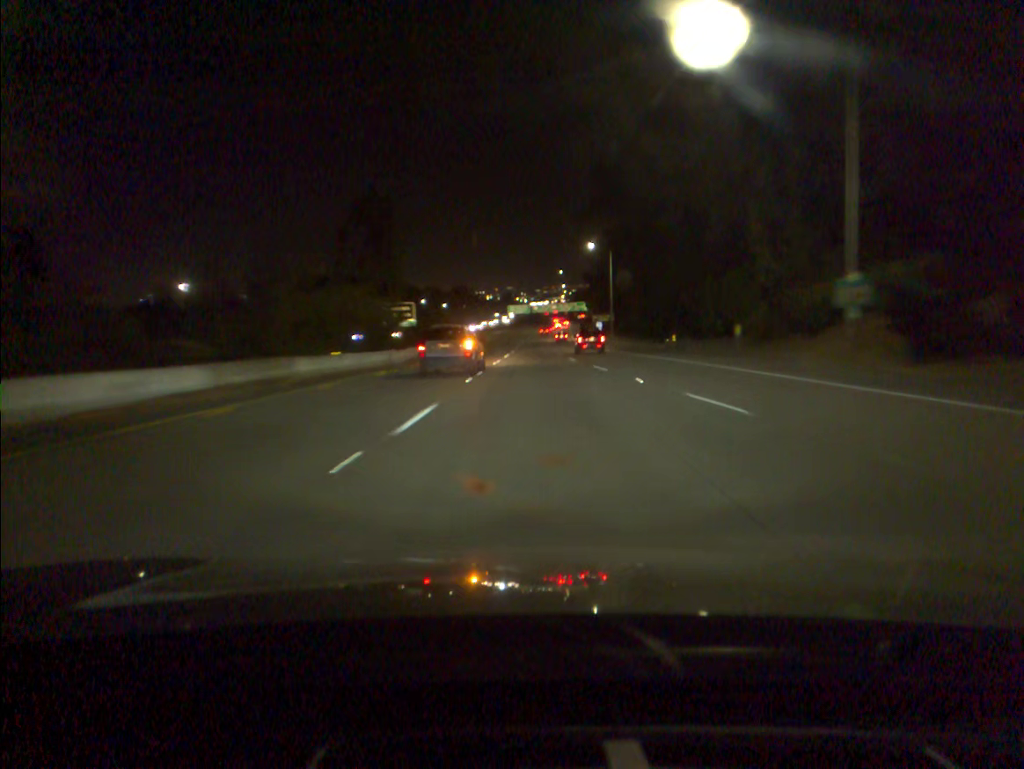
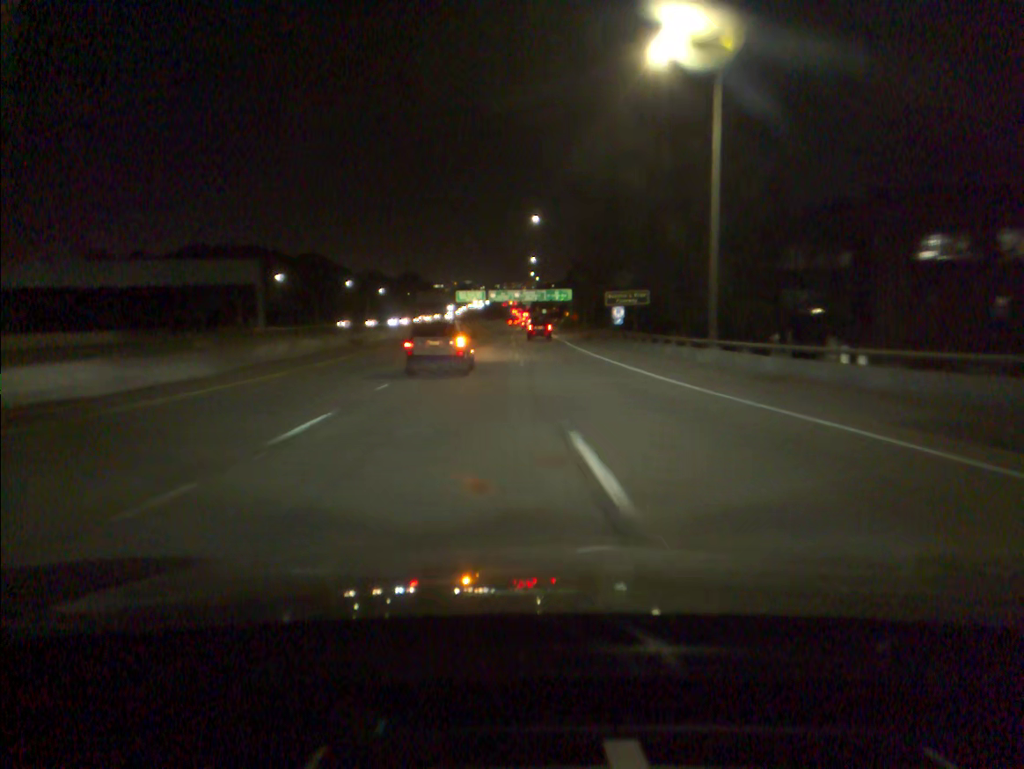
(+1.5, +61.9) m; +3°
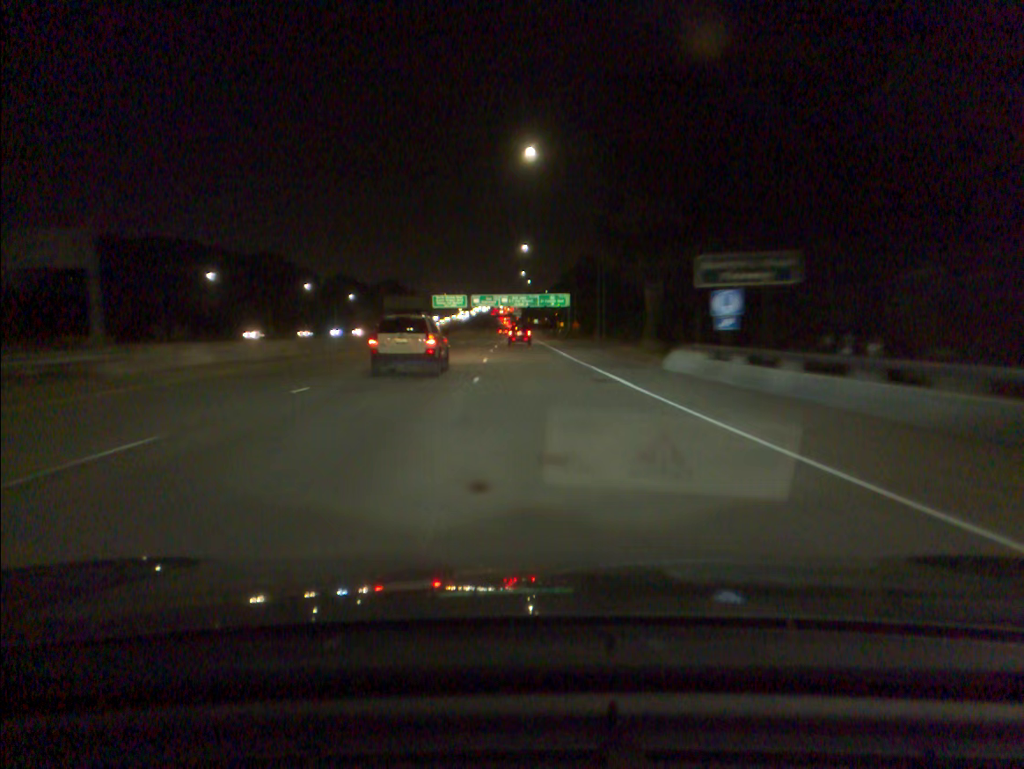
(+0.2, +32.5) m; +1°
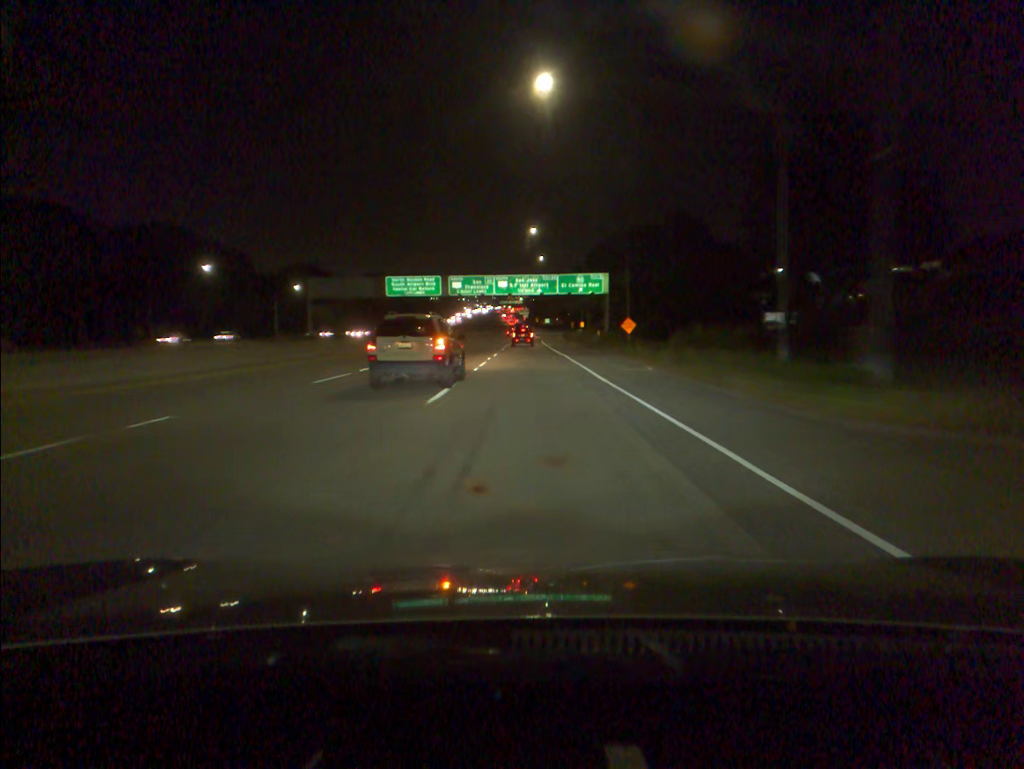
(-0.4, +65.4) m; 0°
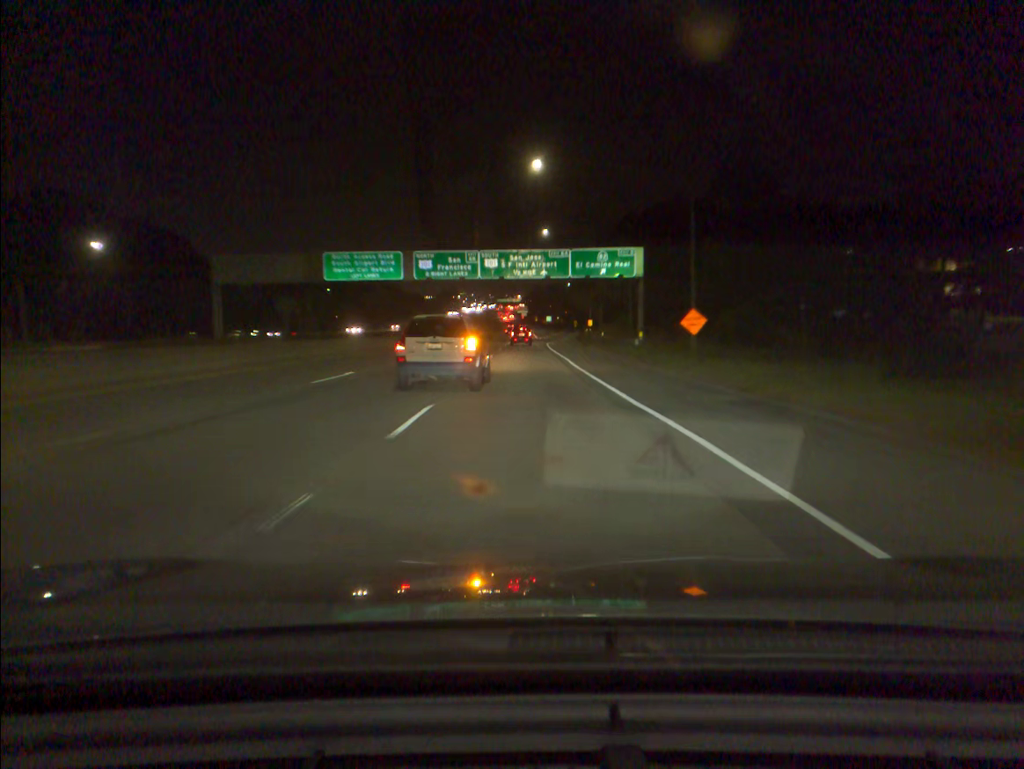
(0.0, +32.3) m; 0°
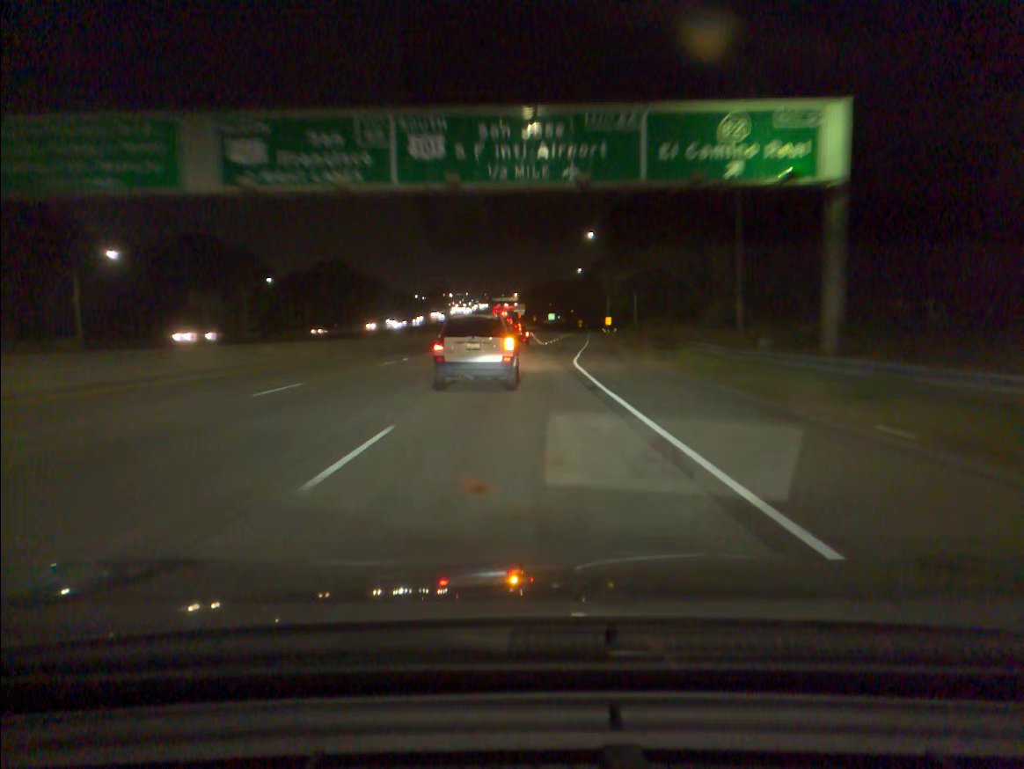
(0.0, +47.7) m; 0°
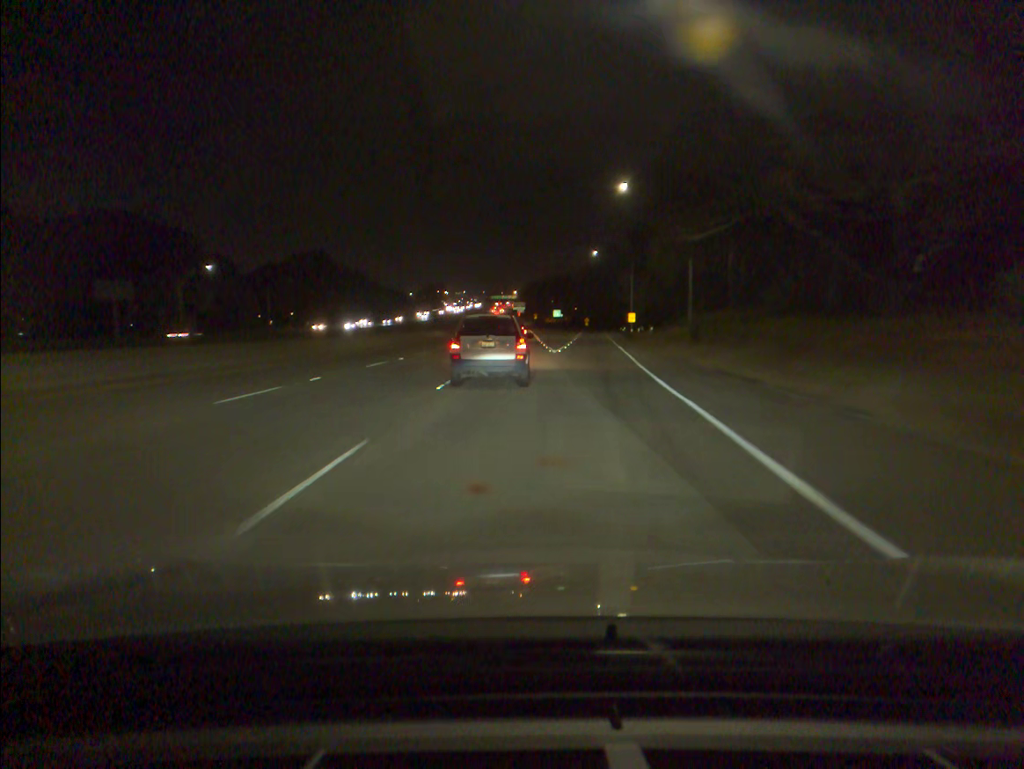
(0.0, +30.9) m; 0°
